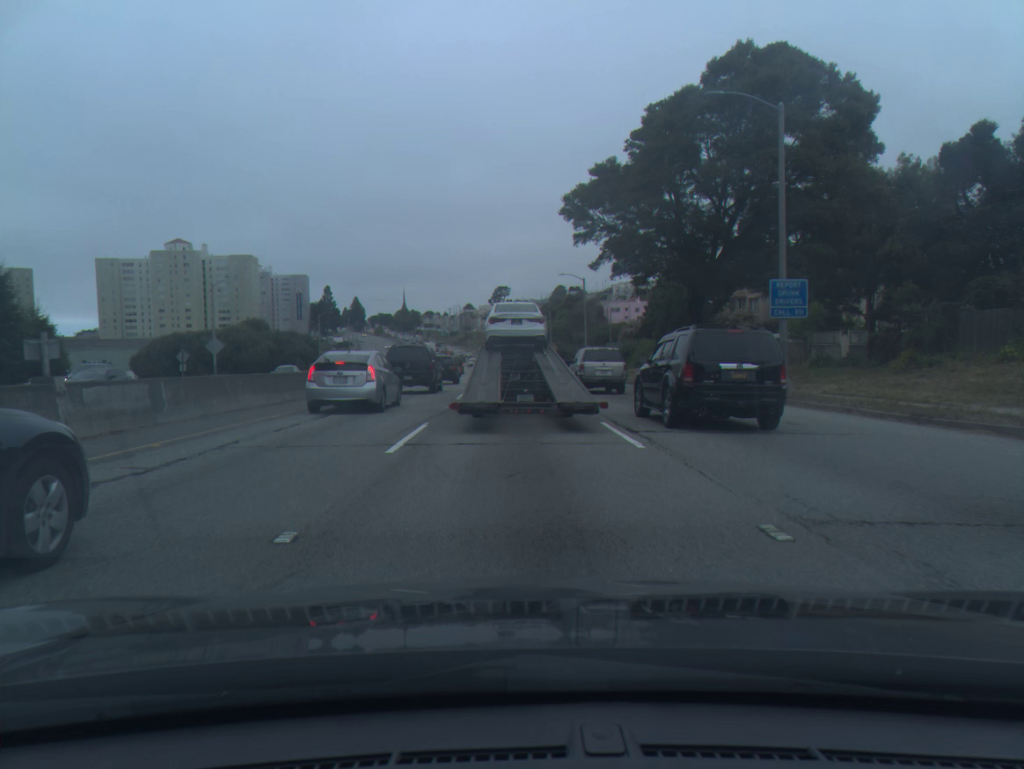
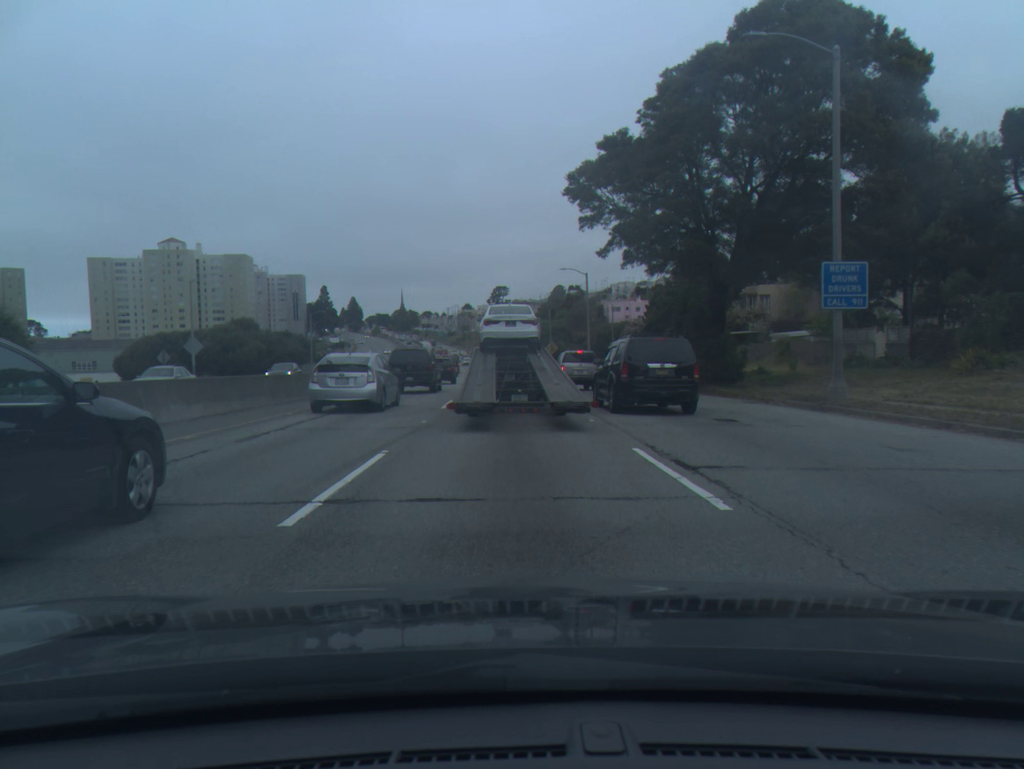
(0.0, +4.4) m; 0°
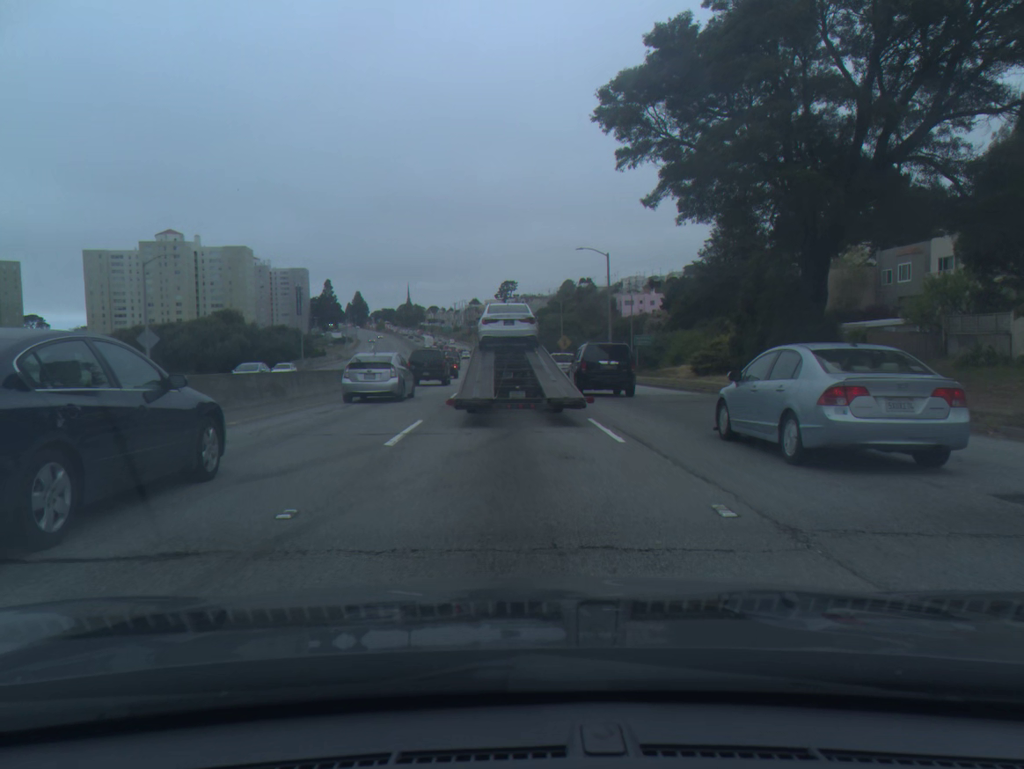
(-0.1, +9.7) m; -1°
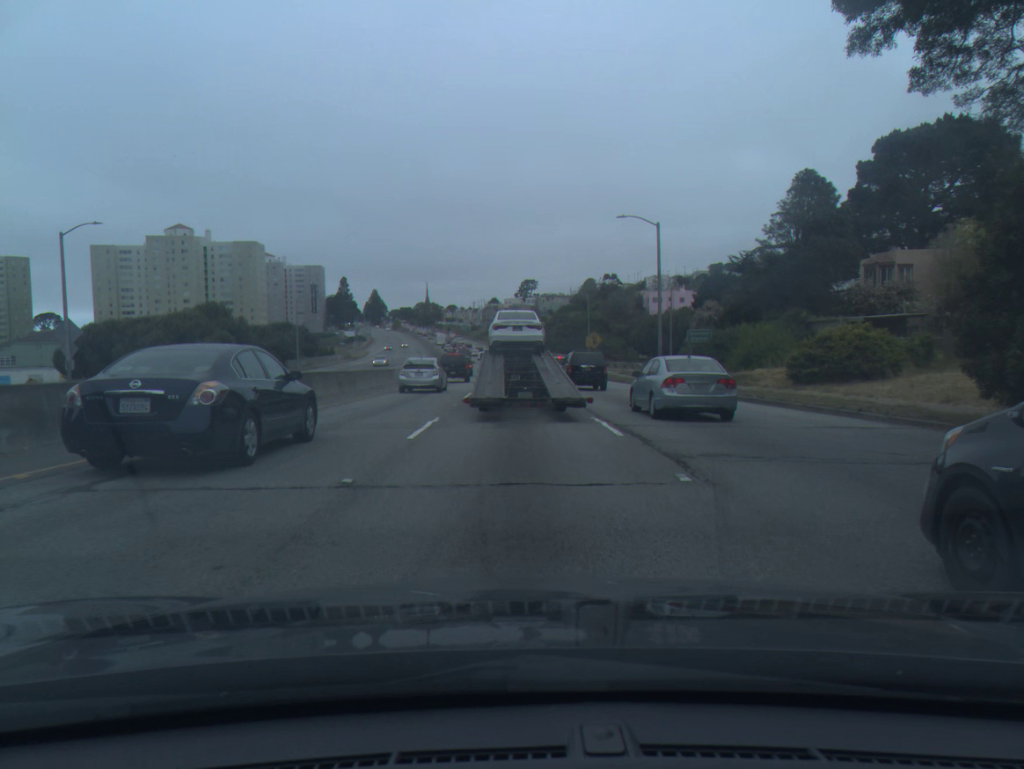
(-0.2, +13.0) m; -2°
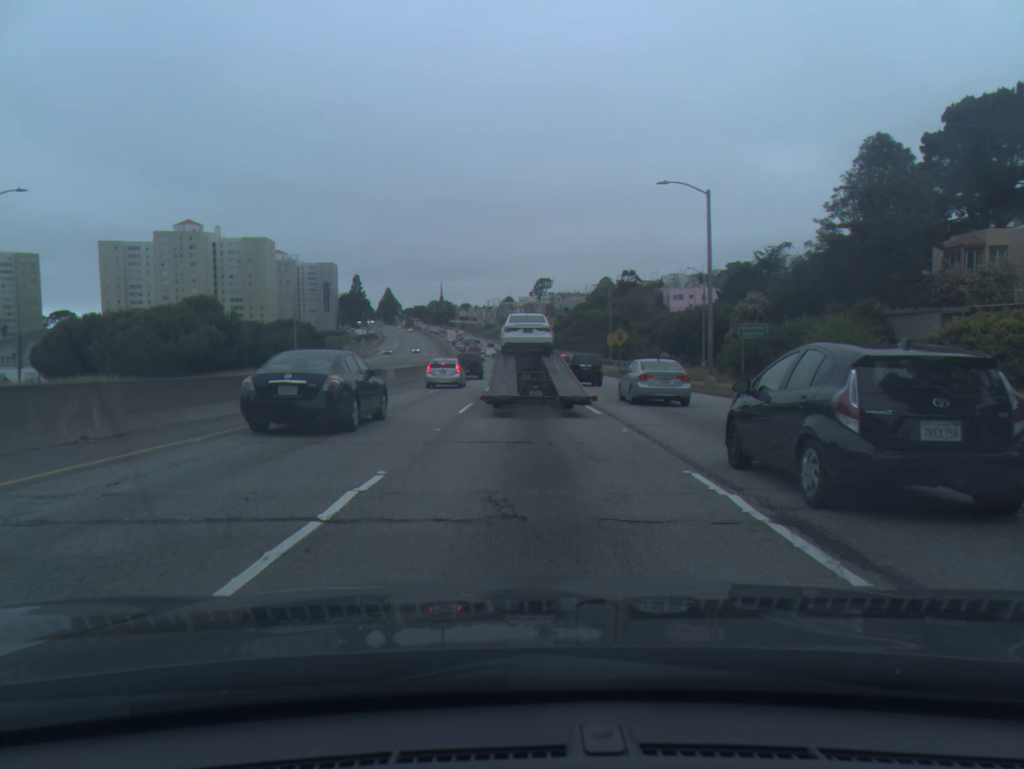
(-0.1, +8.5) m; -1°
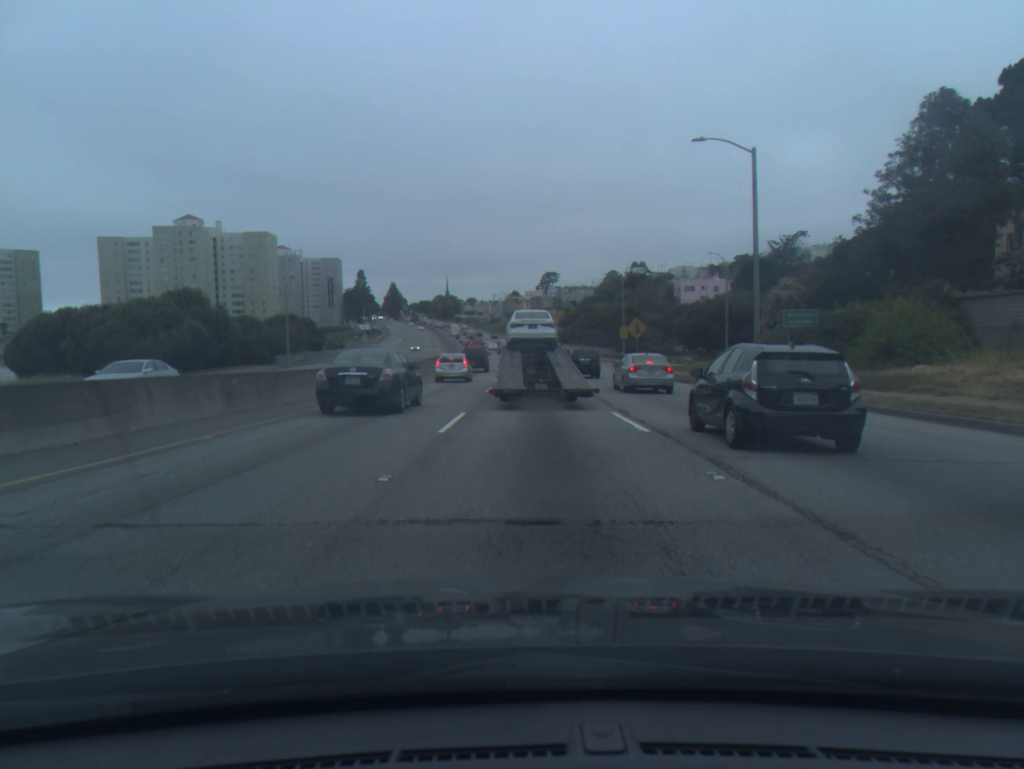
(0.0, +6.1) m; 0°
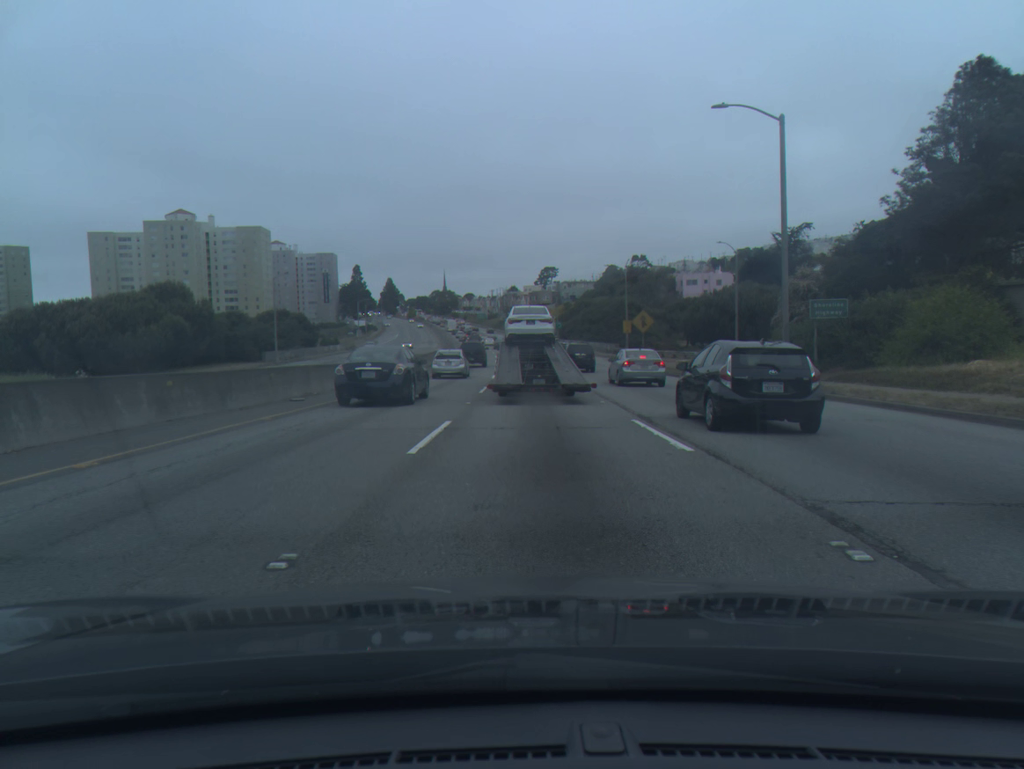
(0.0, +3.3) m; 0°
